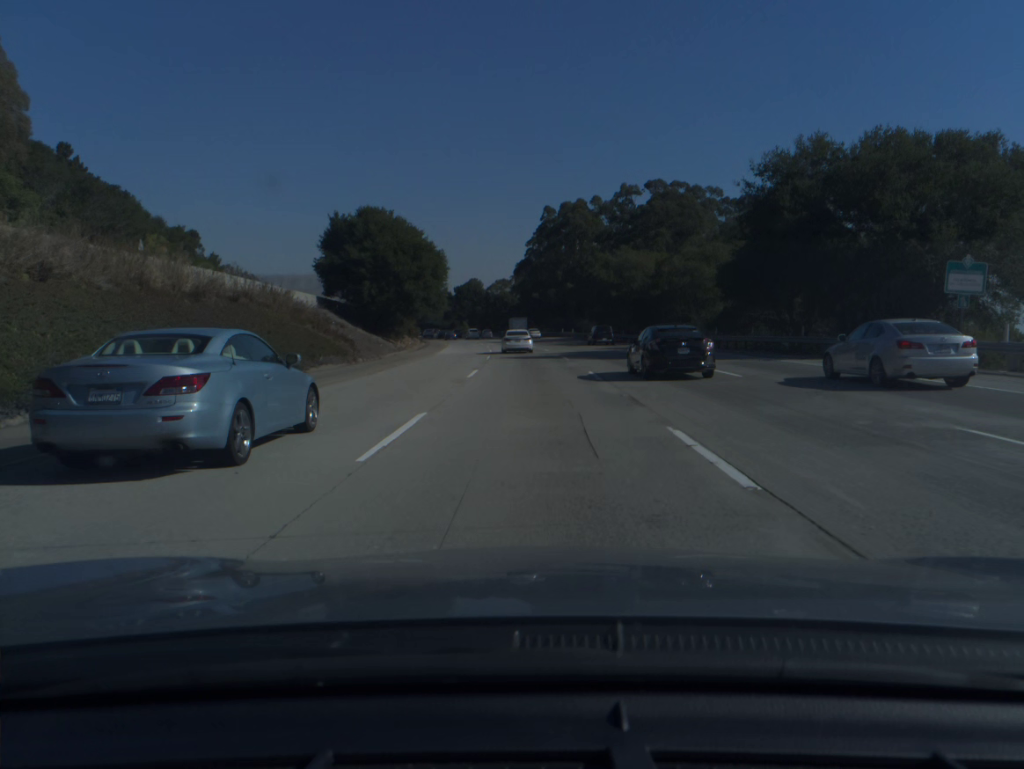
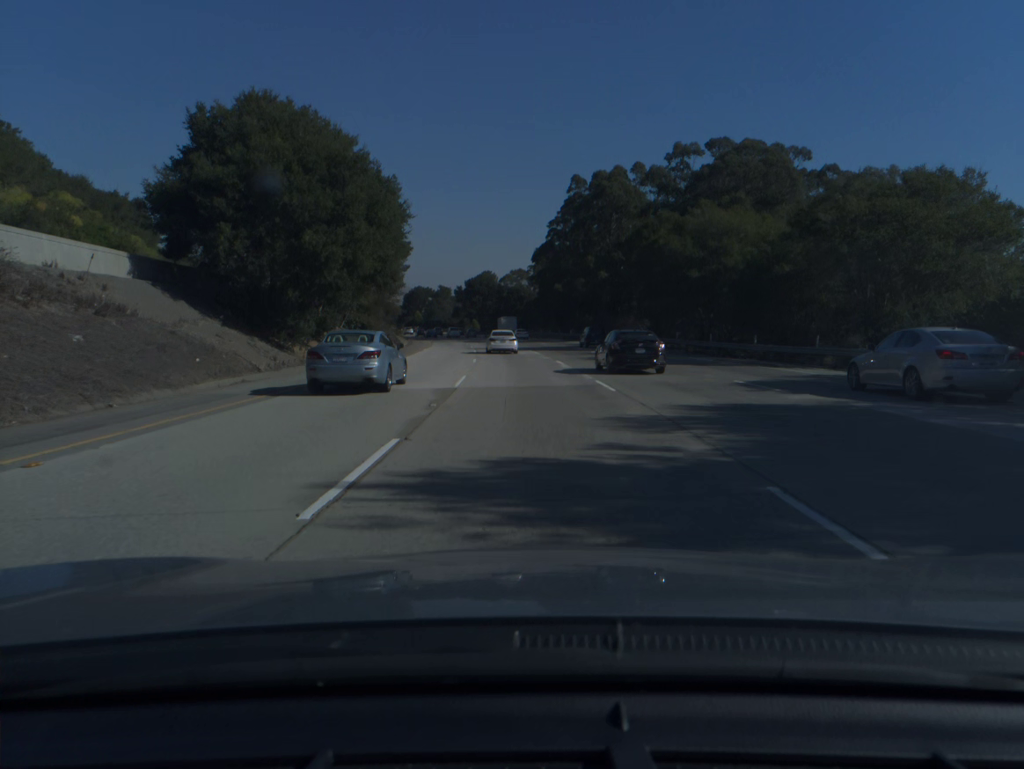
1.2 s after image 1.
(-0.3, +32.9) m; -1°
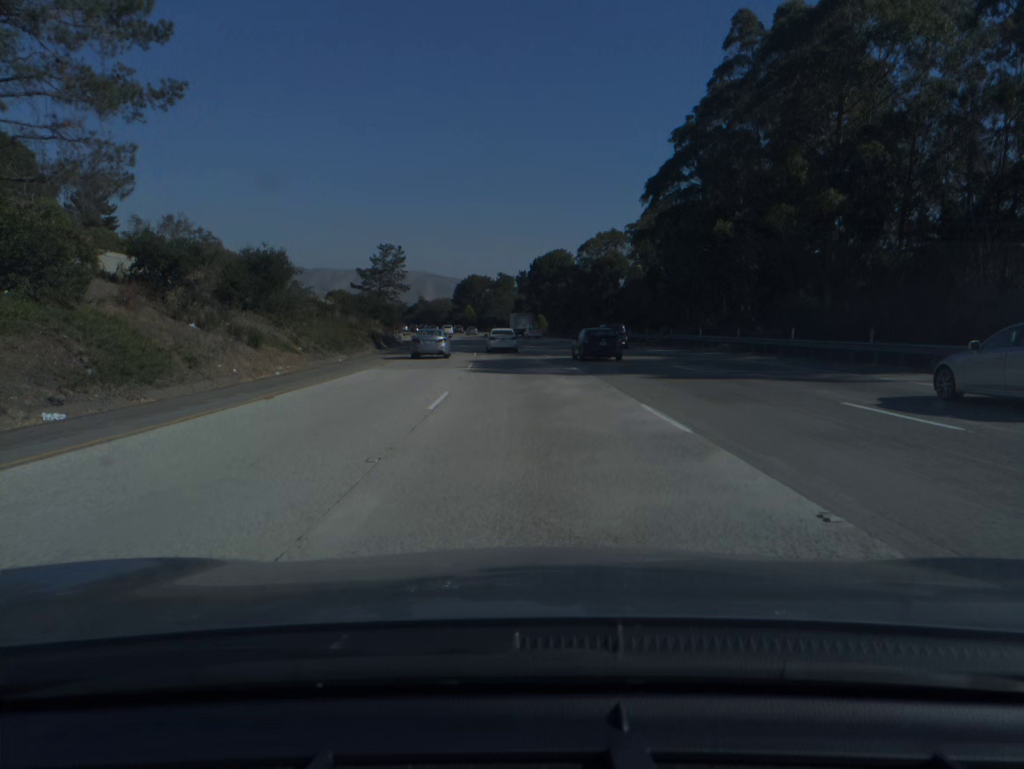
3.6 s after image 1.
(-3.0, +65.3) m; -5°
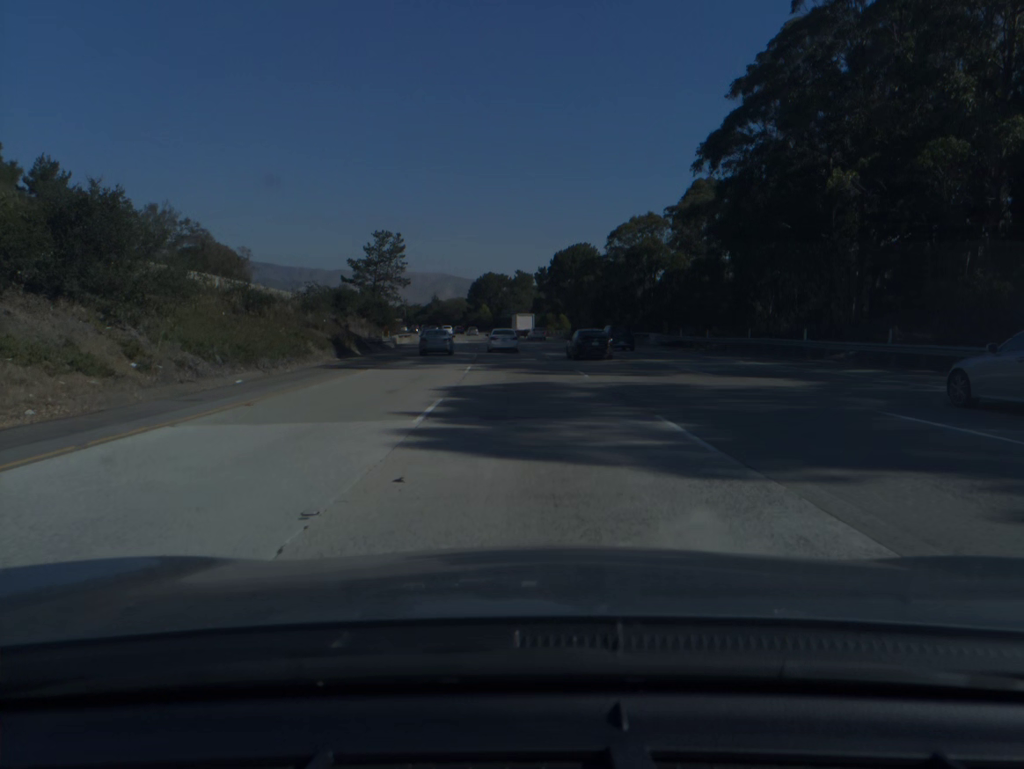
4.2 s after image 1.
(-0.2, +16.3) m; -1°
